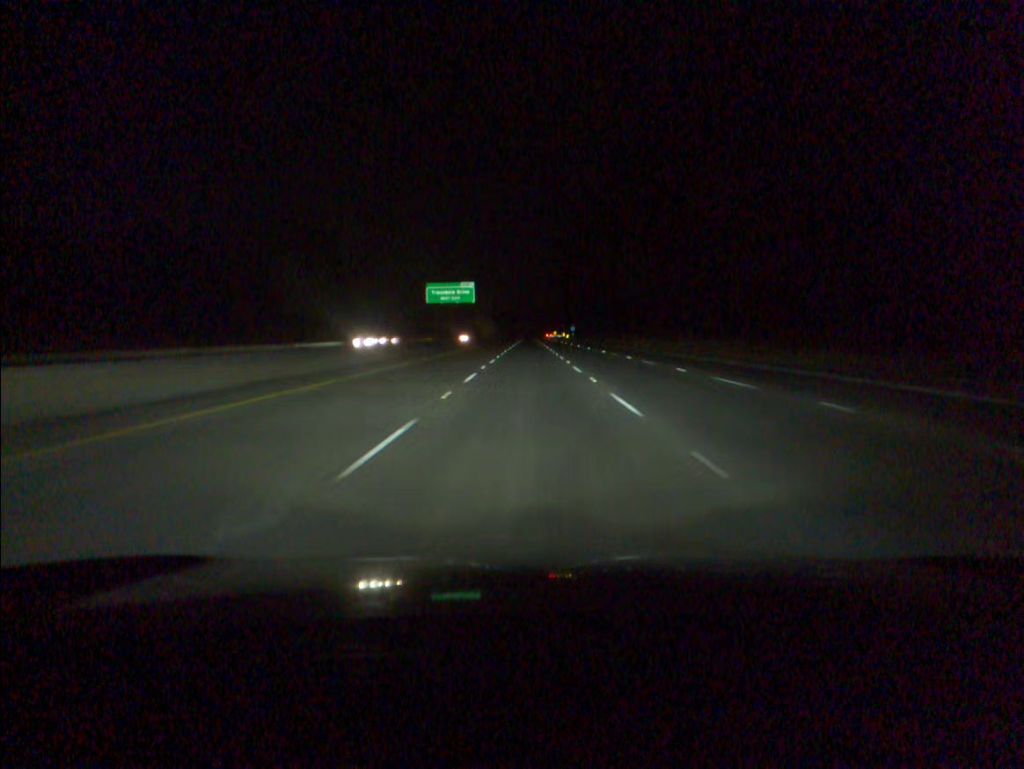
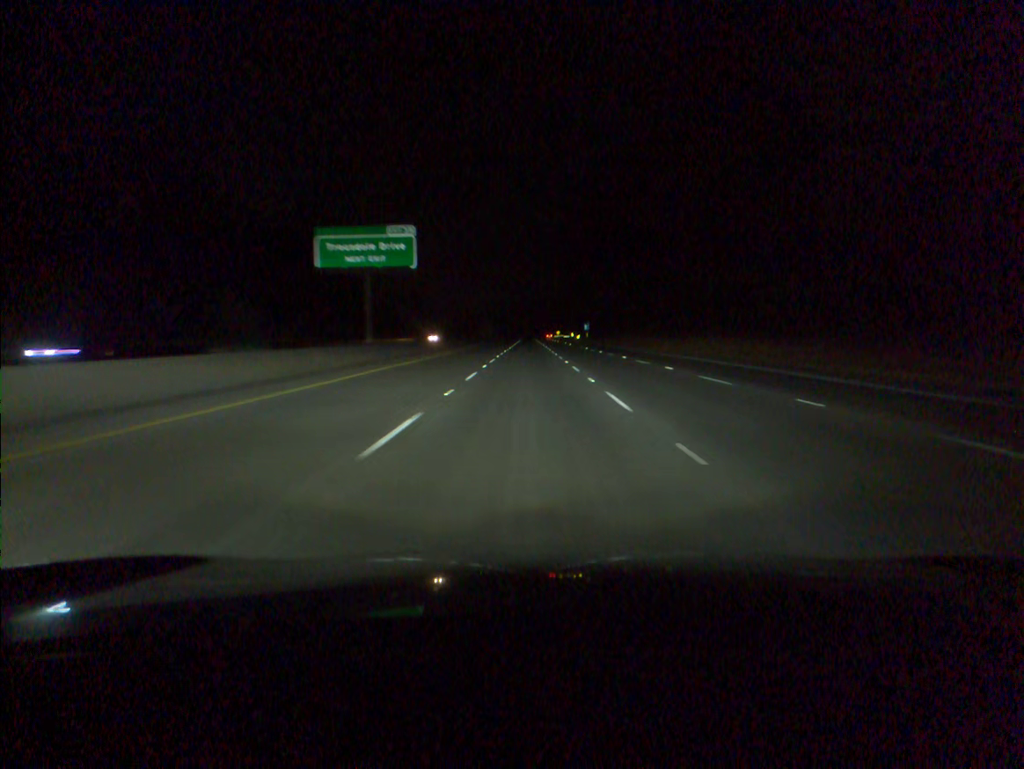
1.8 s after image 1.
(0.0, +57.3) m; 0°
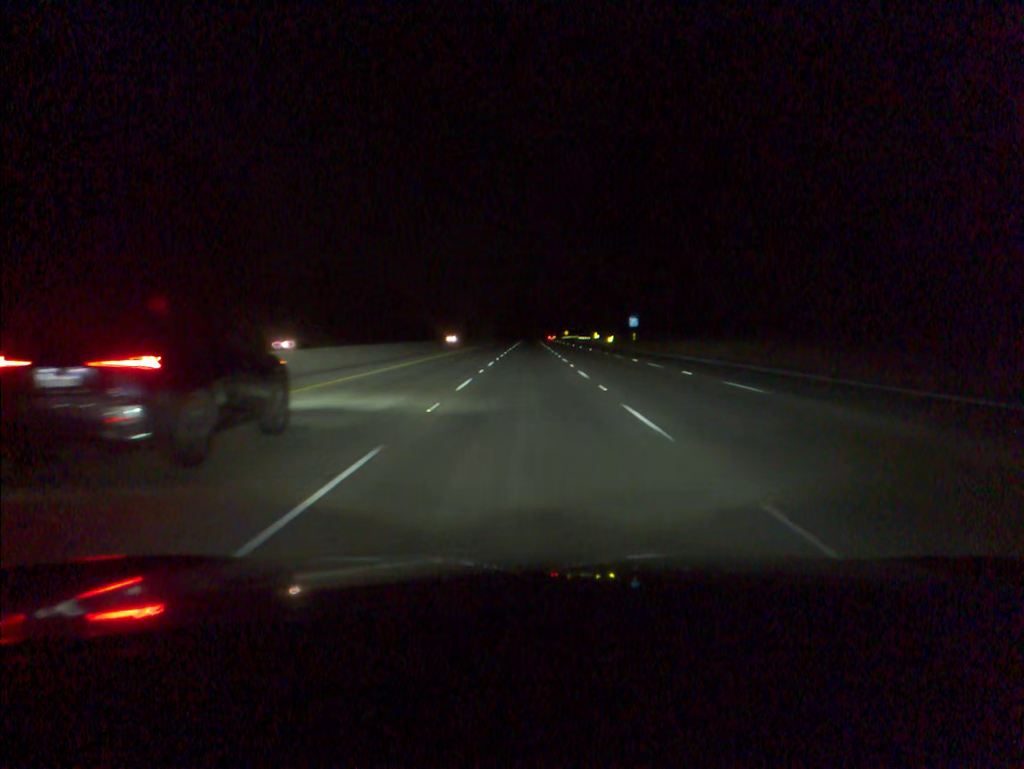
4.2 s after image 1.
(0.0, +76.4) m; 0°
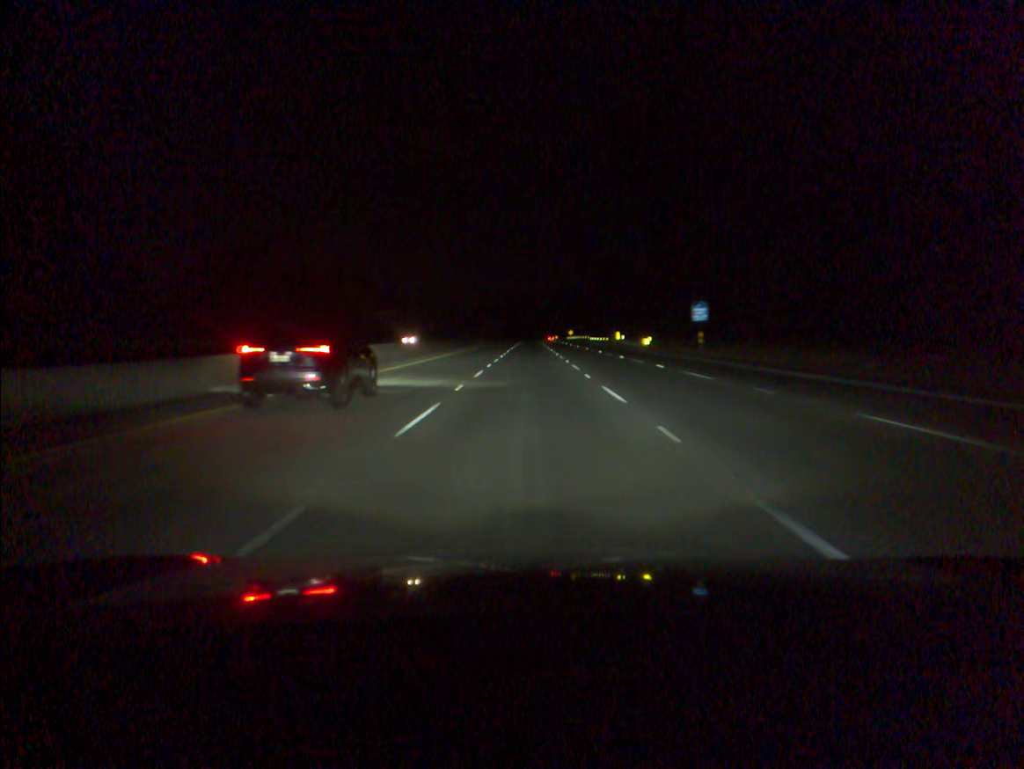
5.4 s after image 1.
(0.0, +38.3) m; 0°
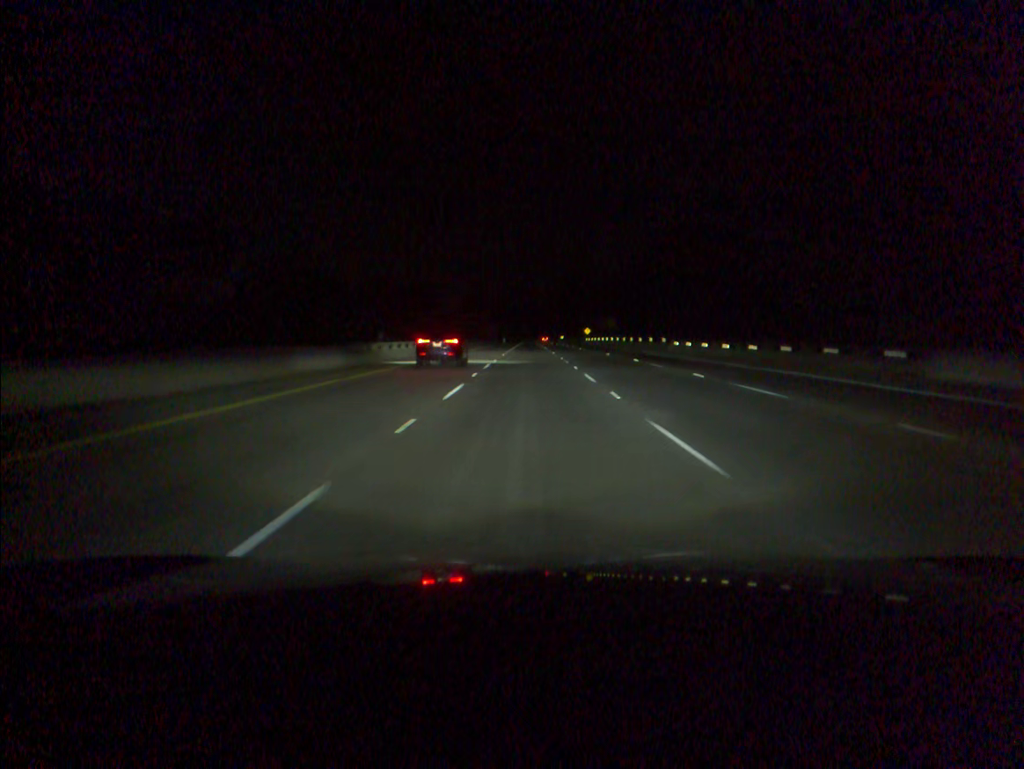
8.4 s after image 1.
(+0.2, +95.6) m; 0°
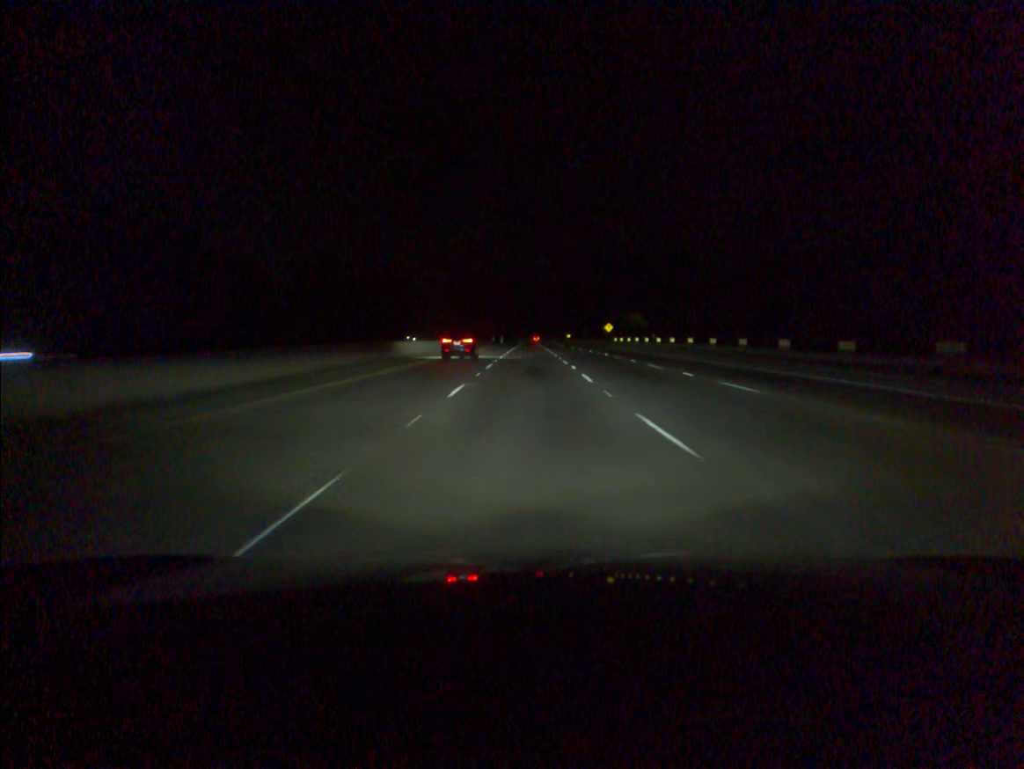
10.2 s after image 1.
(0.0, +57.4) m; 0°
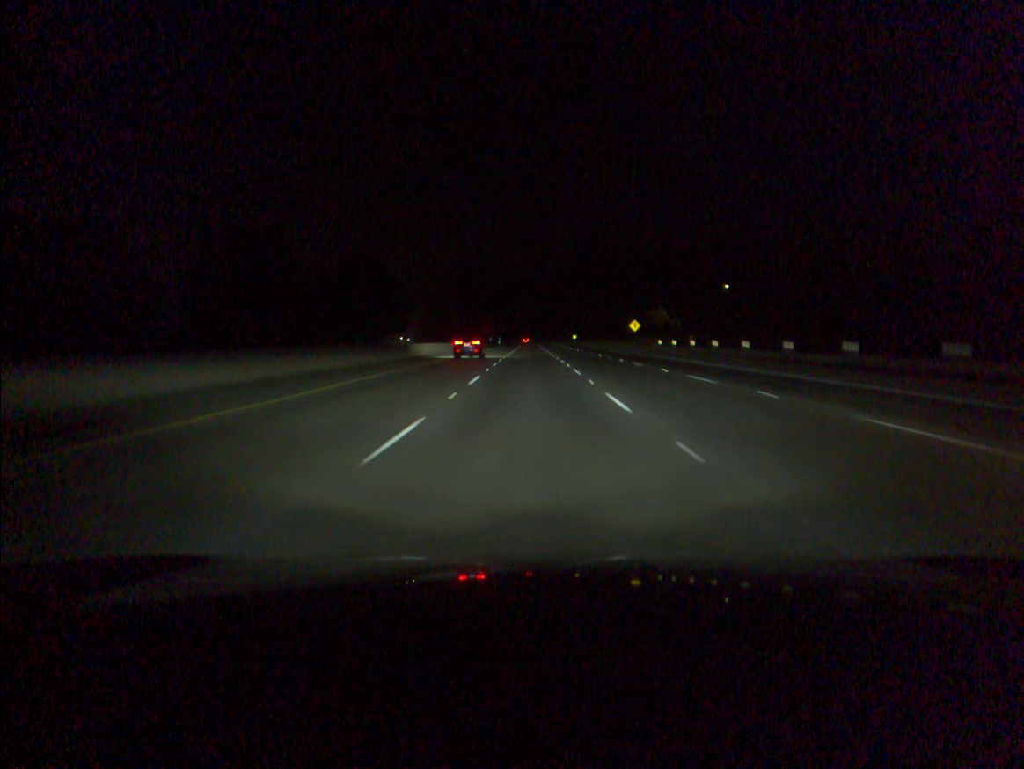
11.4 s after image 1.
(0.0, +38.2) m; 0°
